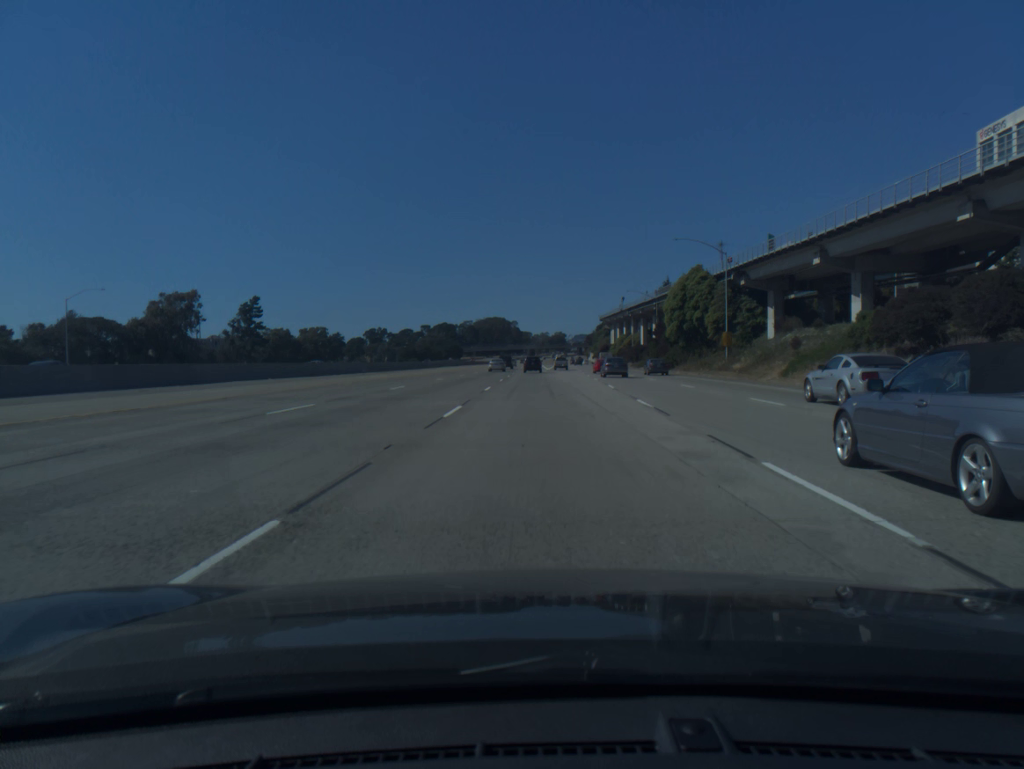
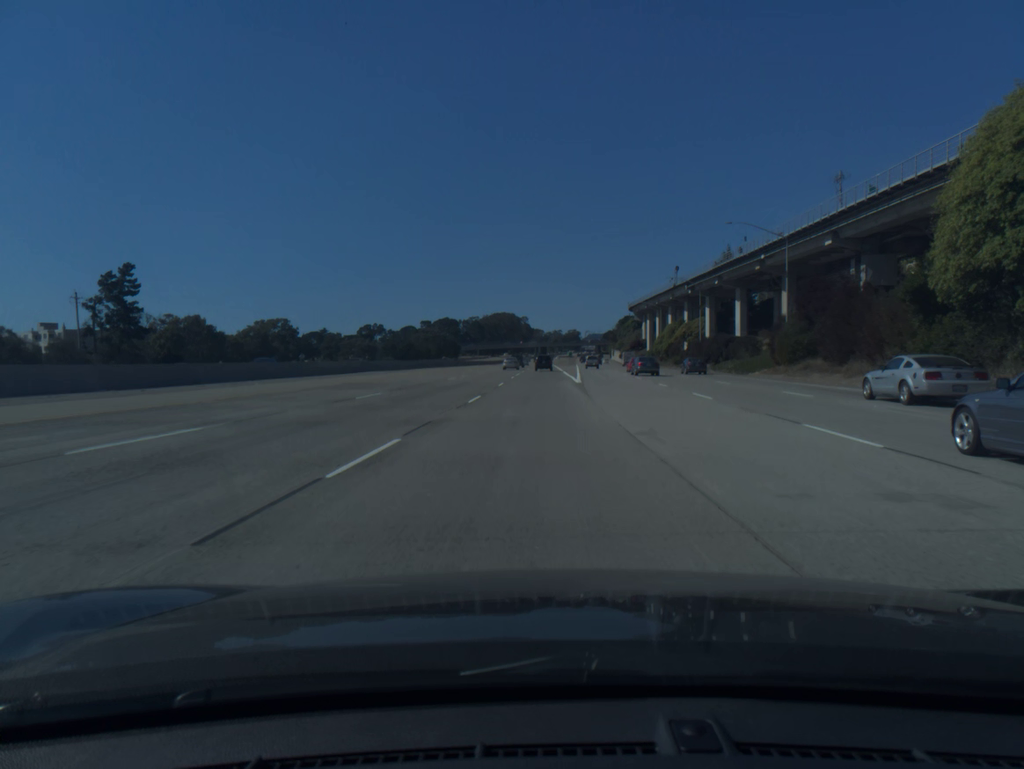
(-0.4, +65.6) m; -1°
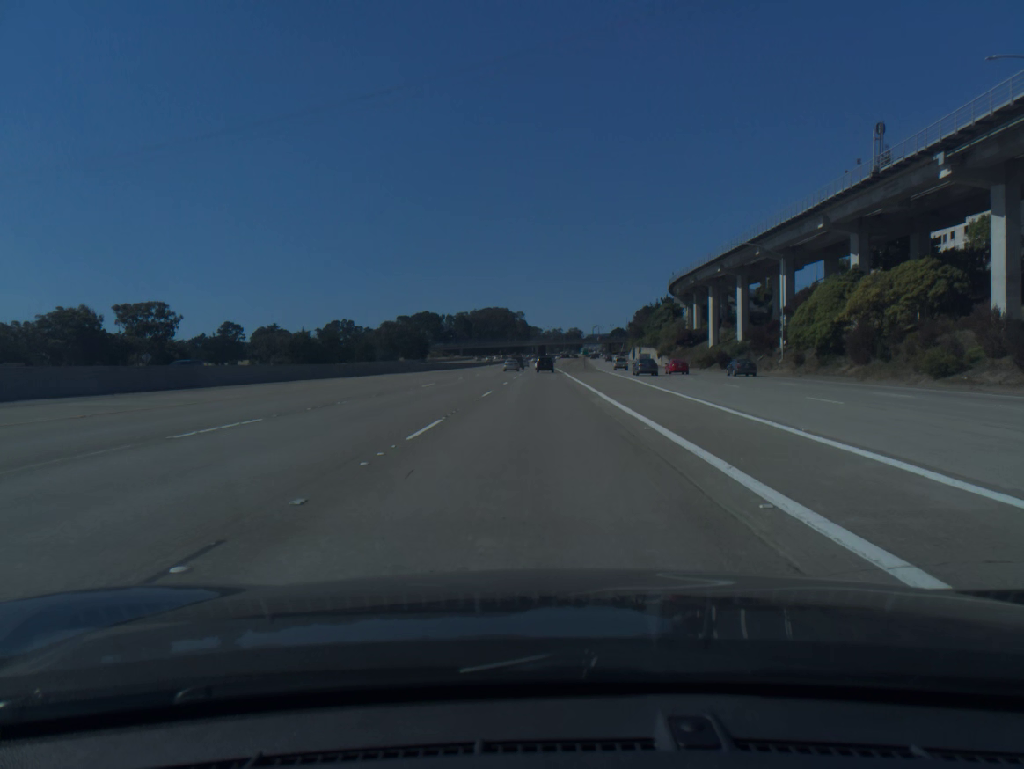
(+0.3, +85.0) m; 0°
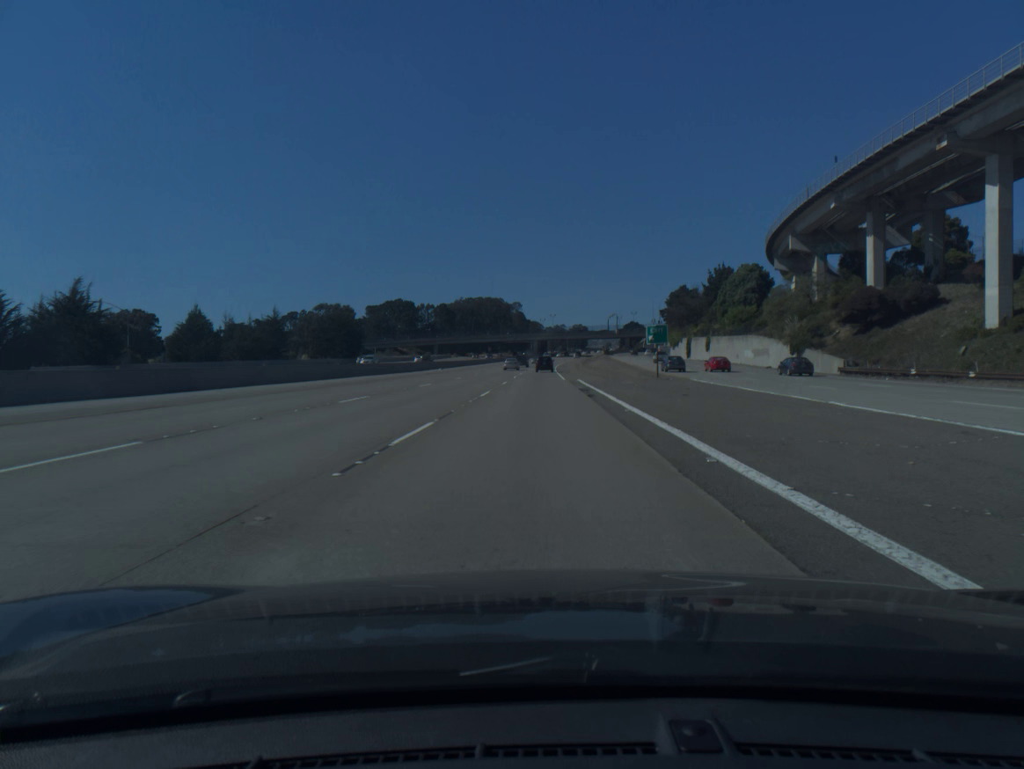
(+0.1, +88.0) m; 0°
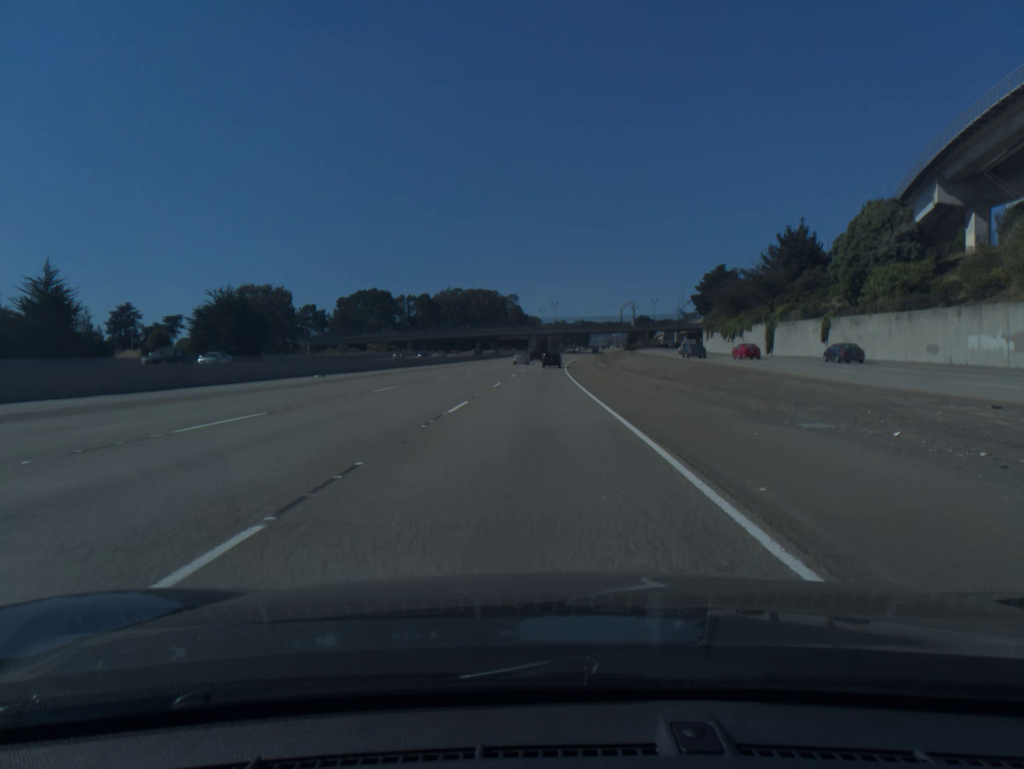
(0.0, +53.2) m; 0°
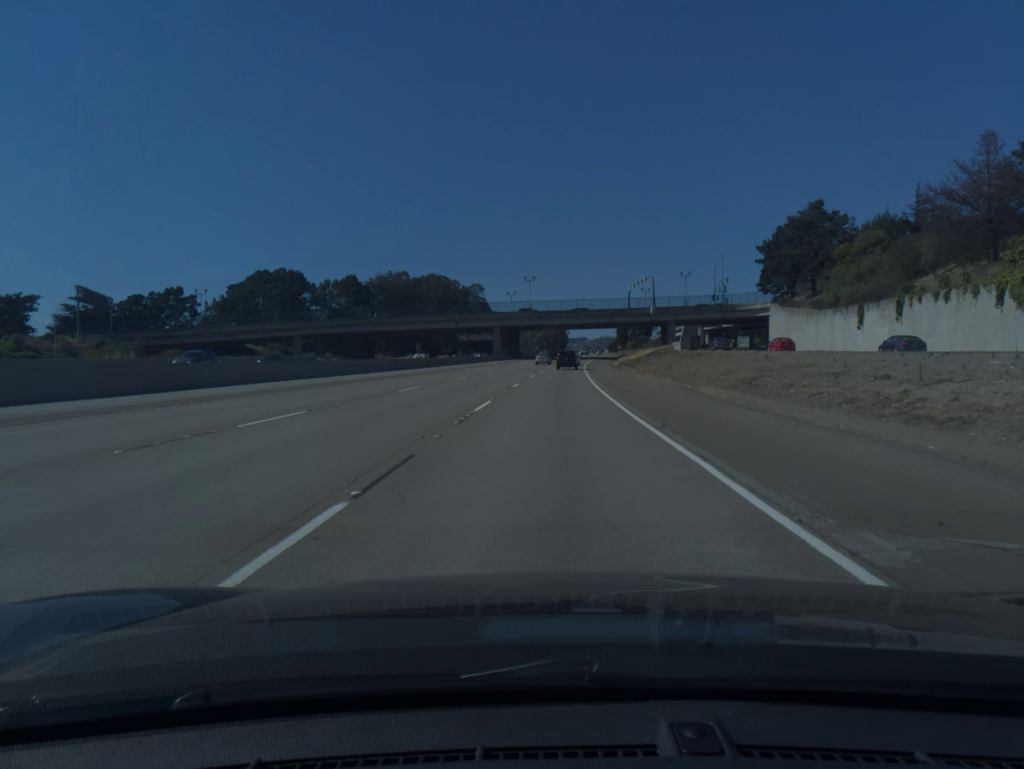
(+0.8, +85.8) m; +2°
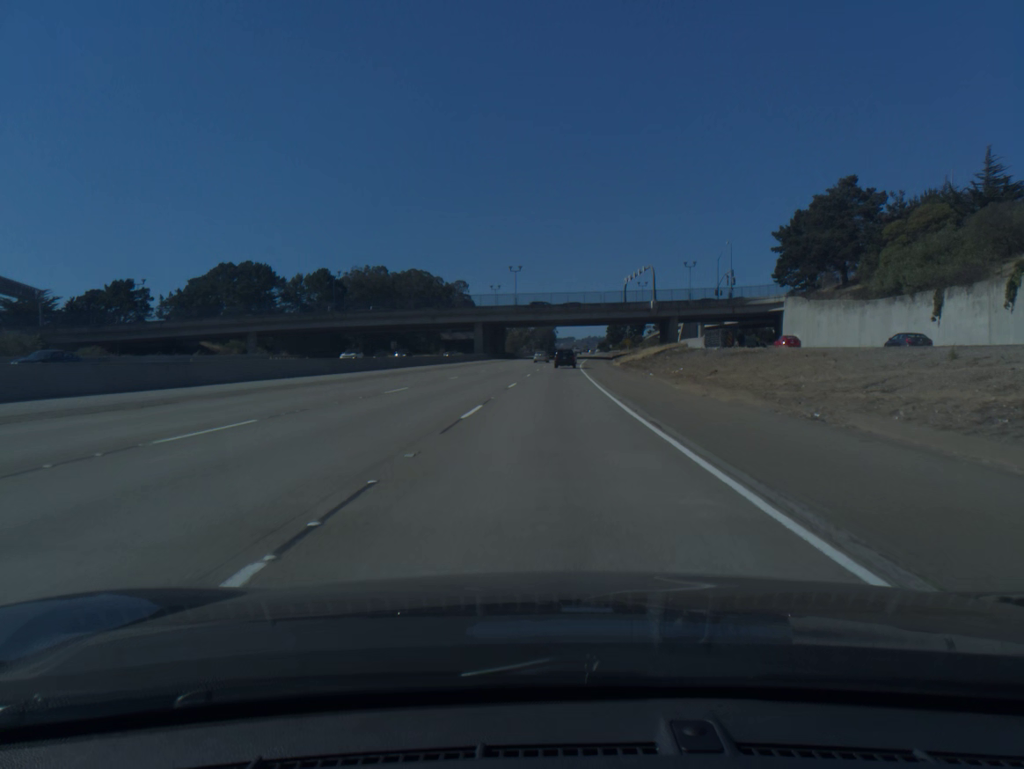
(+0.1, +16.8) m; +1°
